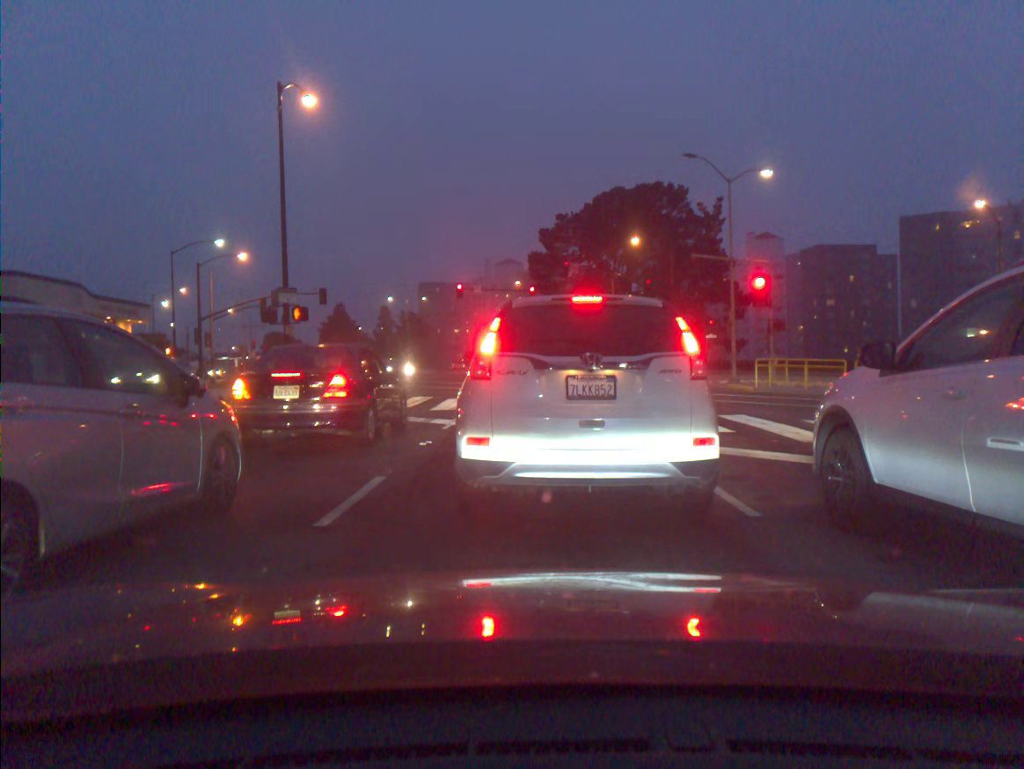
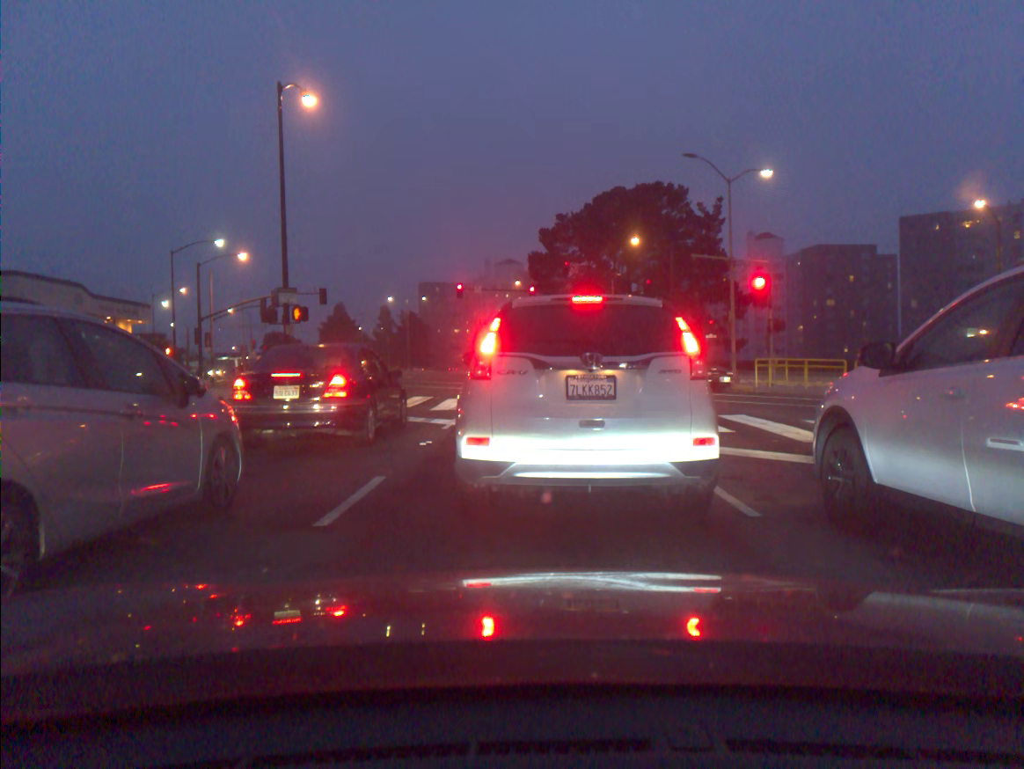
(0.0, 0.0) m; 0°
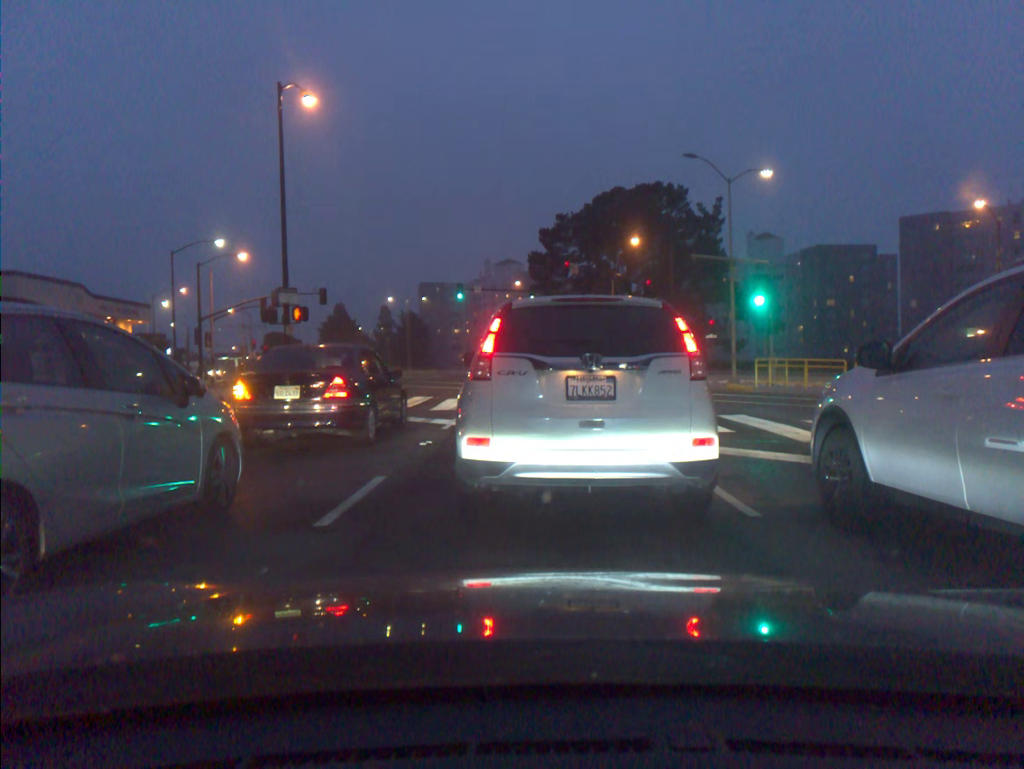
(0.0, 0.0) m; 0°
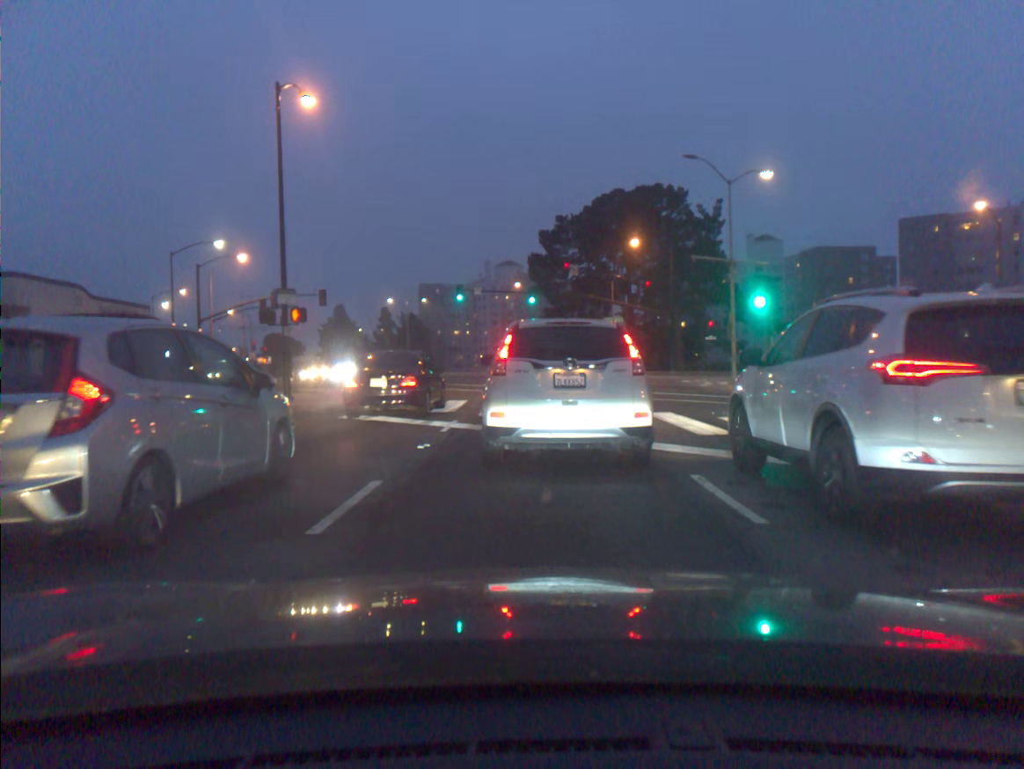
(0.0, +0.2) m; 0°
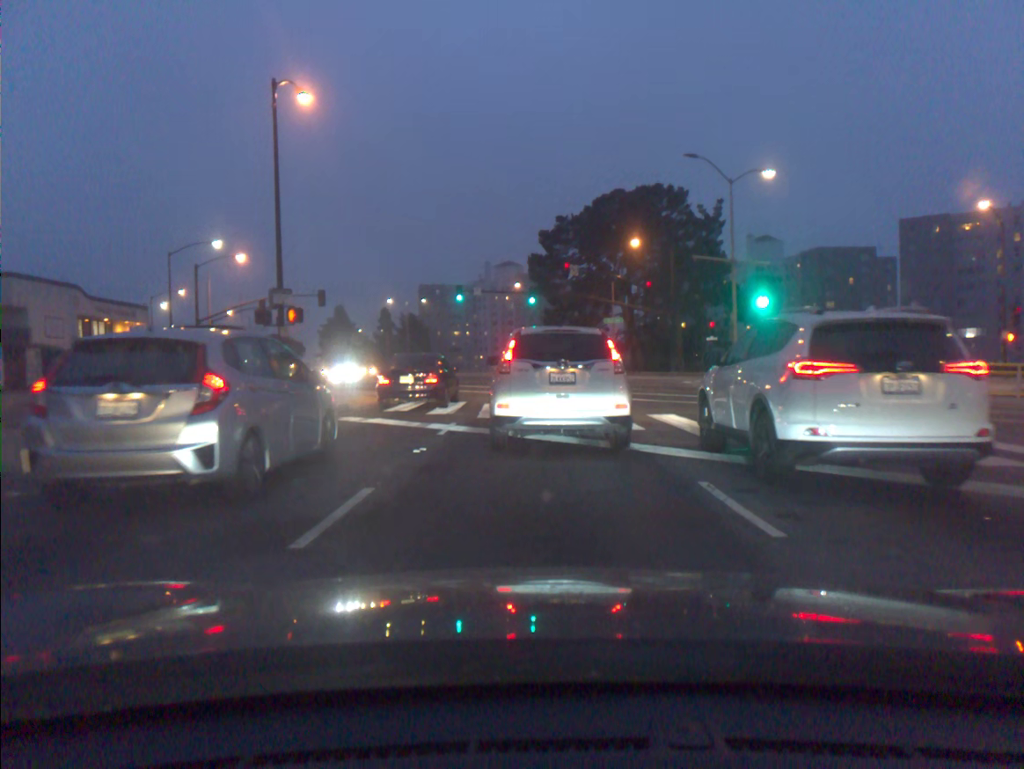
(0.0, +0.4) m; 0°
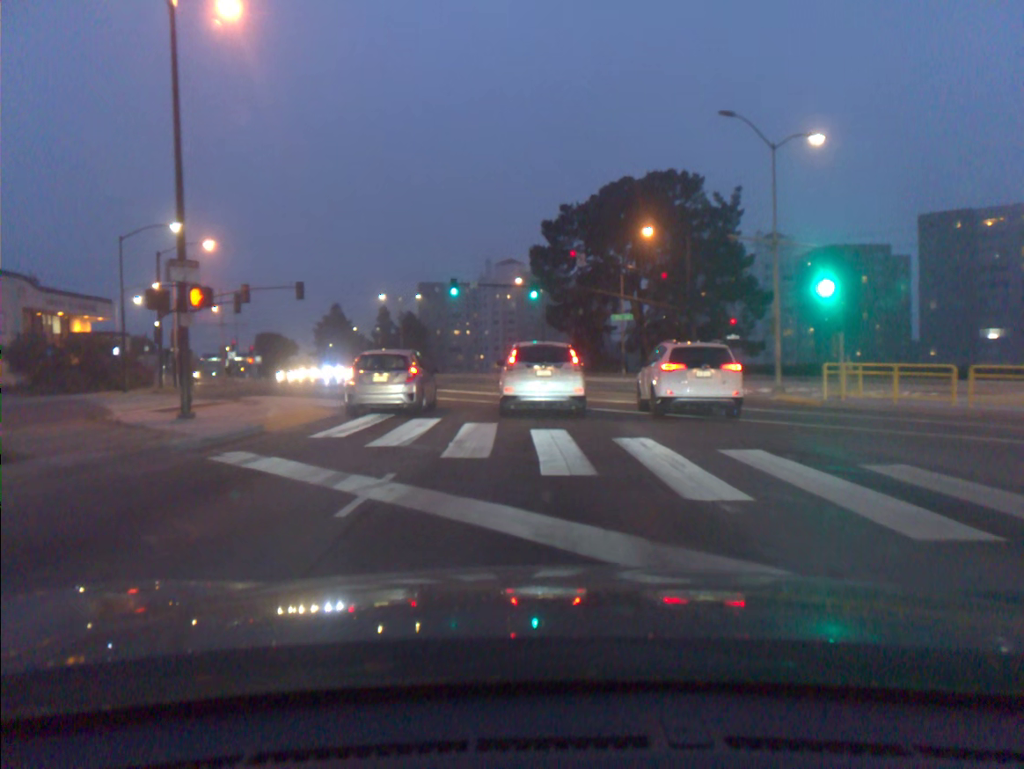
(0.0, +6.3) m; 0°
